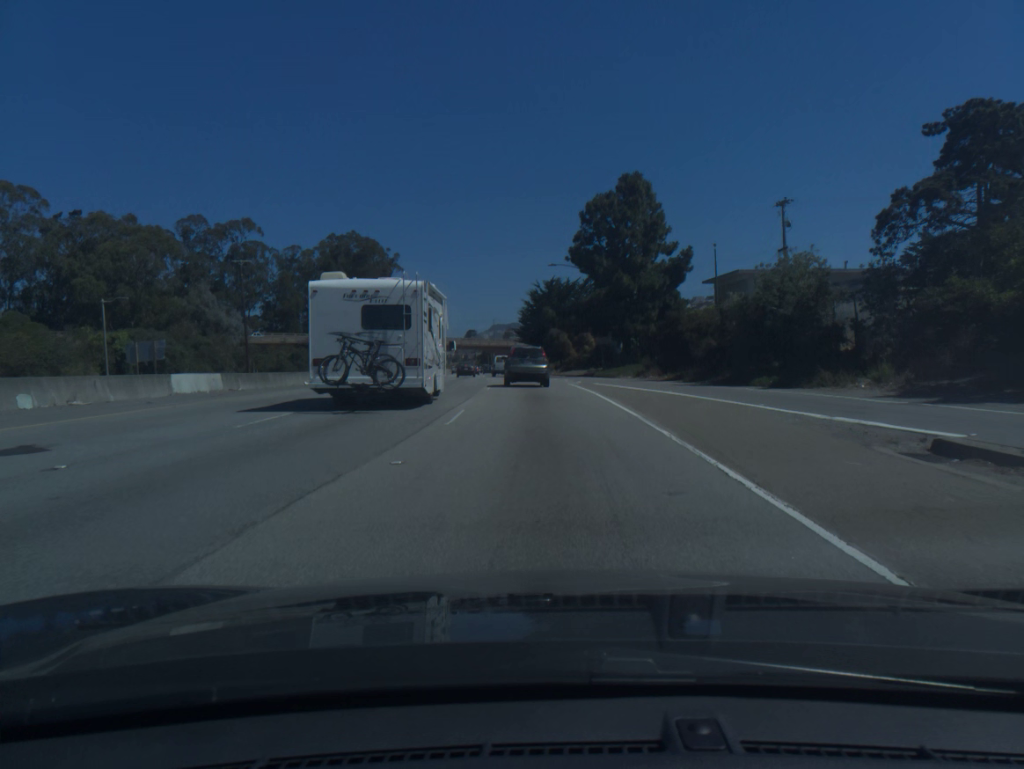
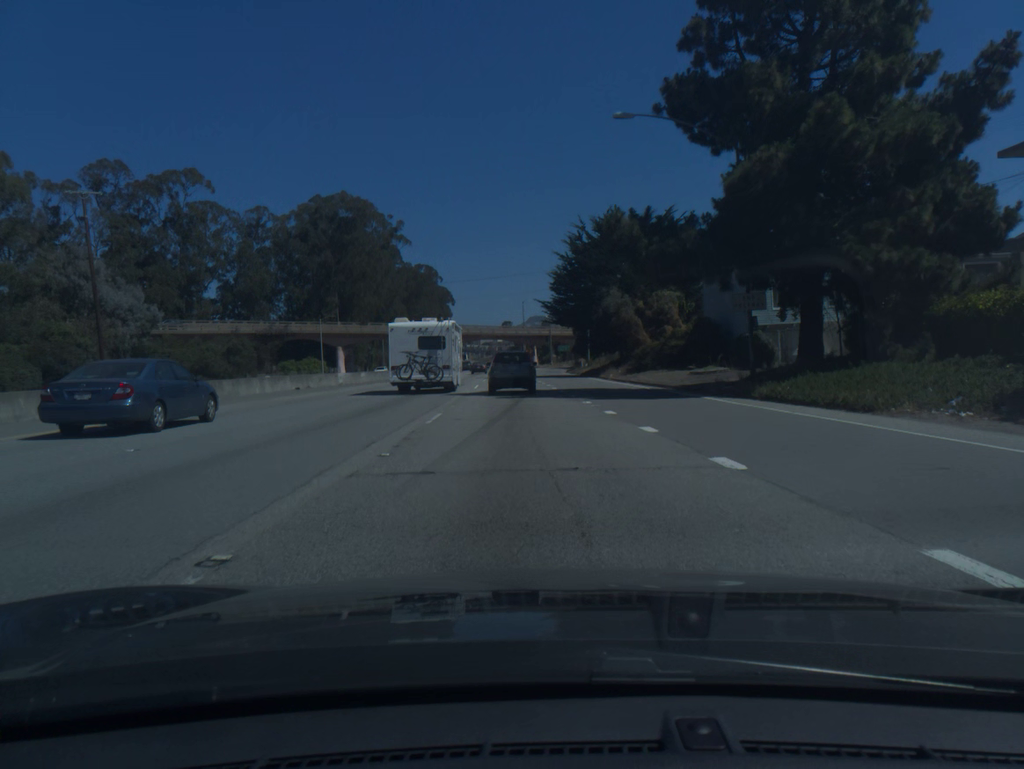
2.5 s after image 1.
(-0.9, +42.1) m; -3°
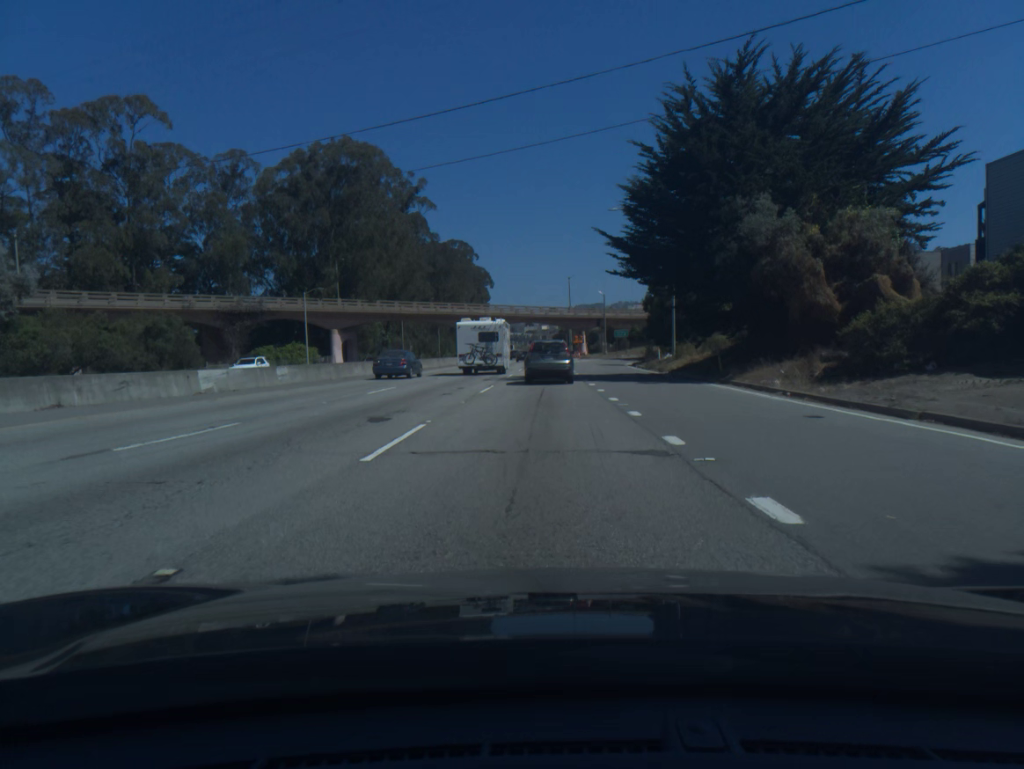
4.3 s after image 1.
(-0.9, +30.0) m; -3°
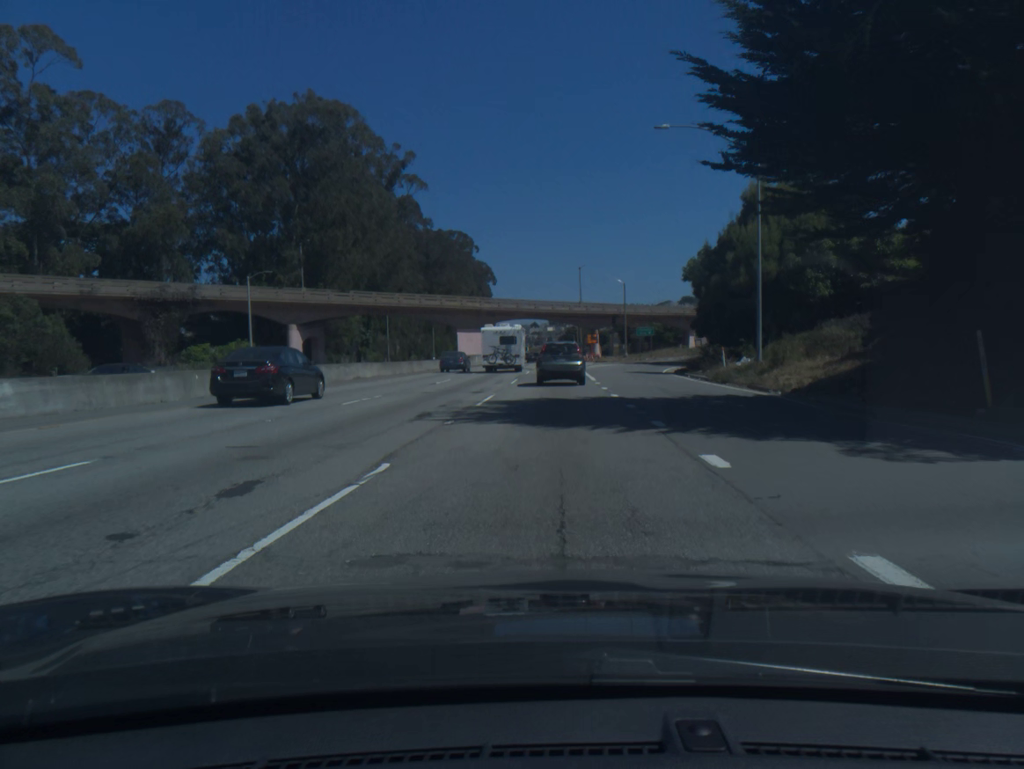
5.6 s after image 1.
(-0.1, +19.8) m; 0°
